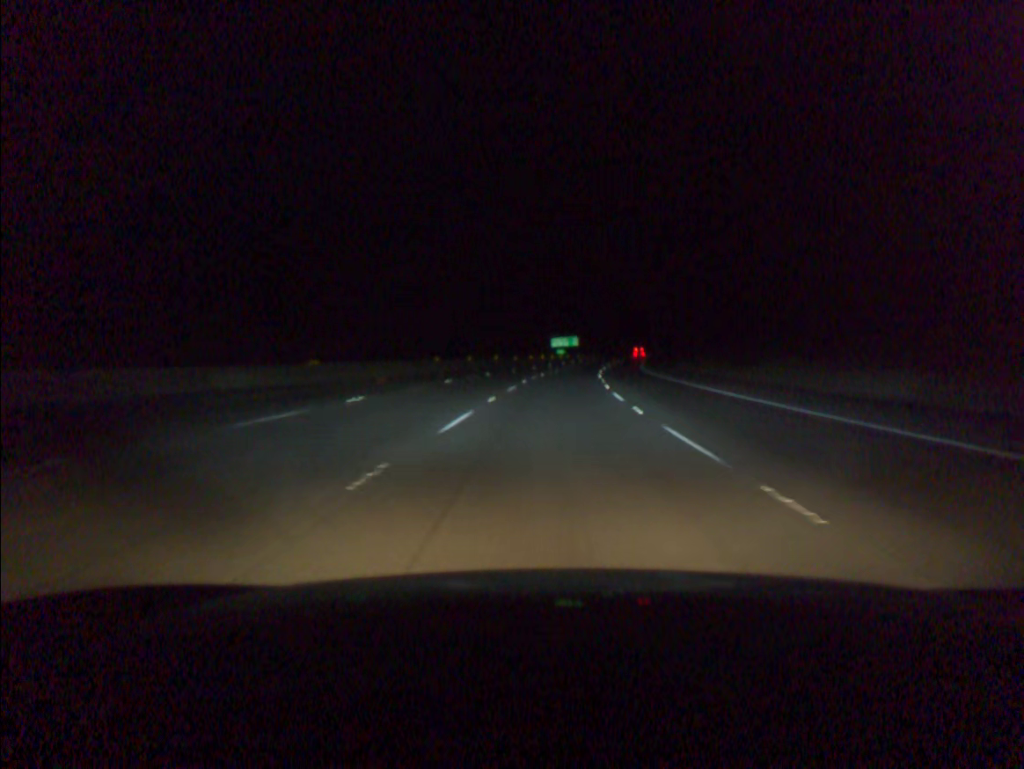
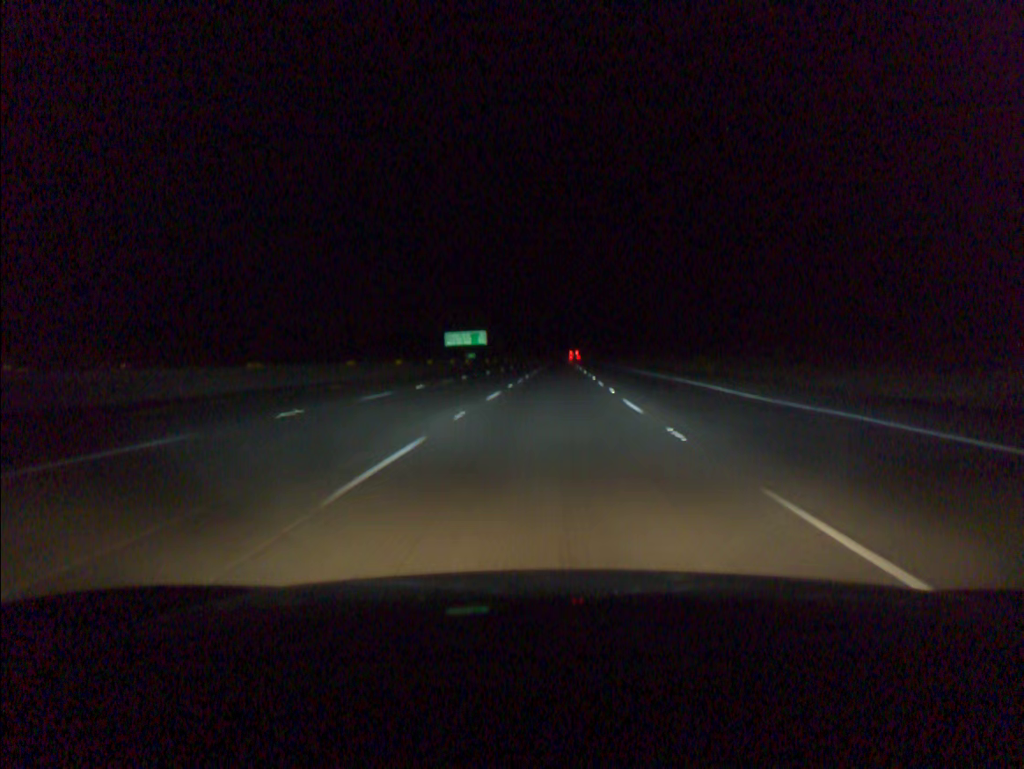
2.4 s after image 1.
(+4.5, +78.2) m; +6°
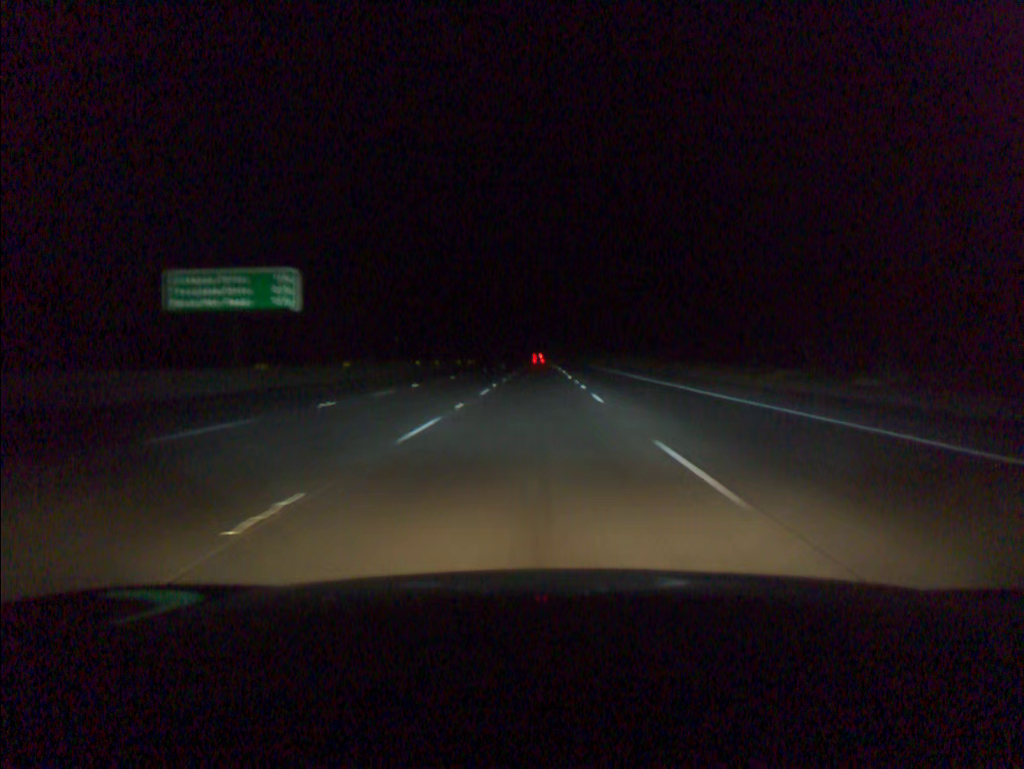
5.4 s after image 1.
(+2.7, +97.8) m; +1°
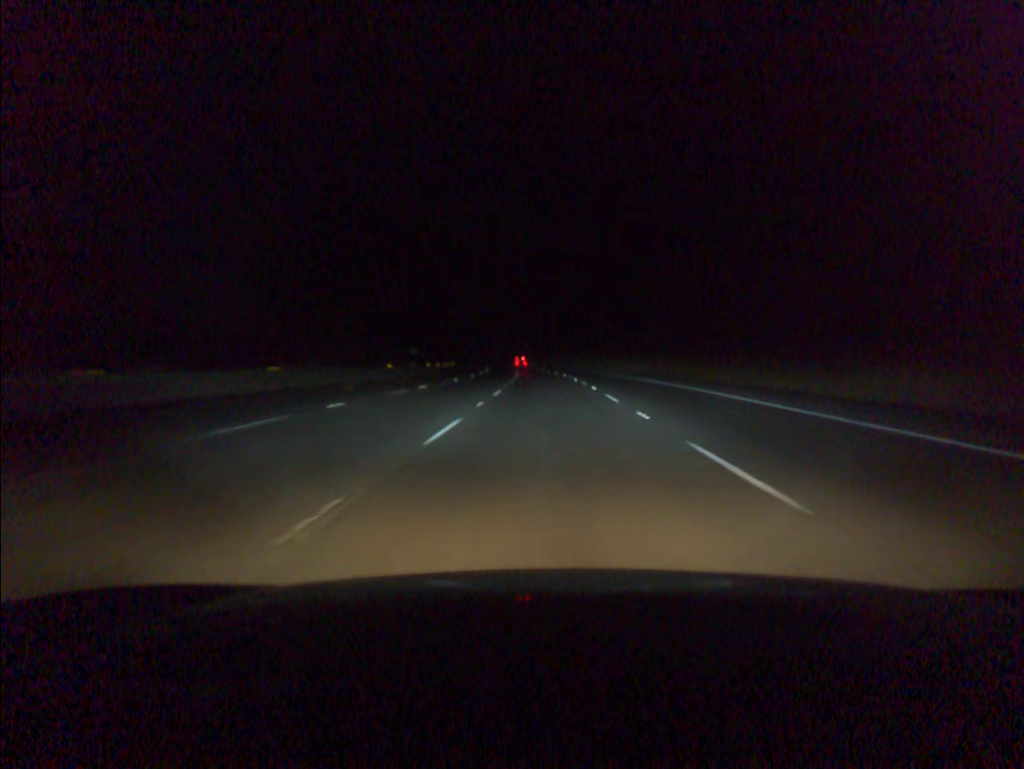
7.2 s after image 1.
(-0.3, +58.6) m; 0°
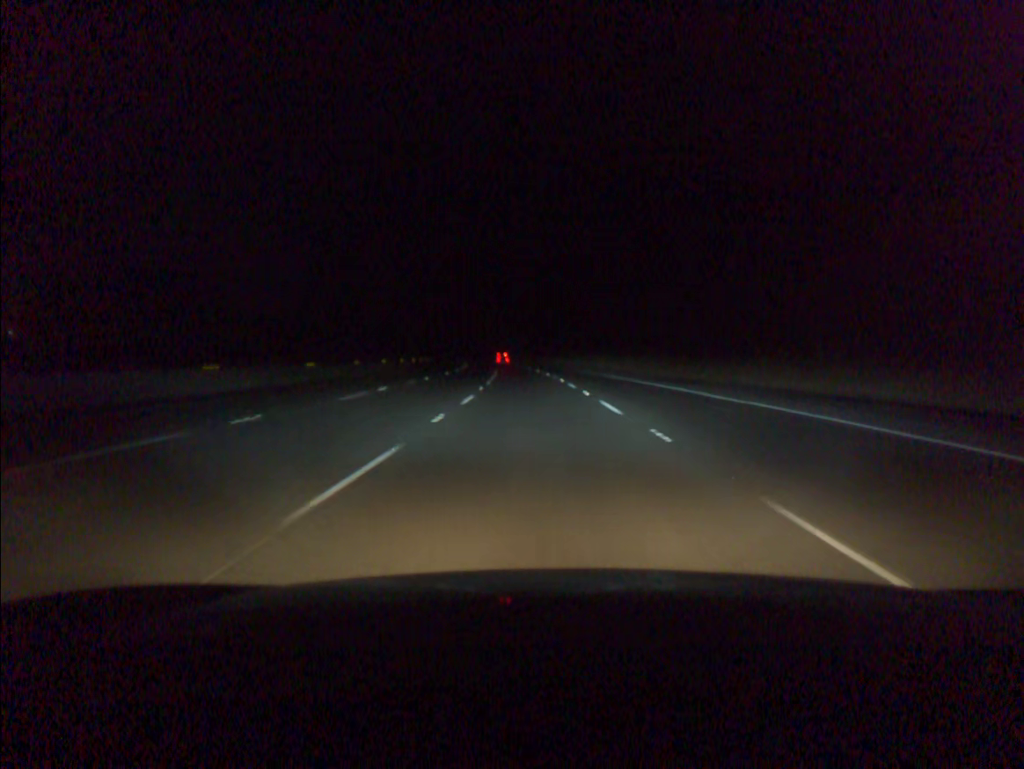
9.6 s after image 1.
(-0.3, +78.2) m; -1°
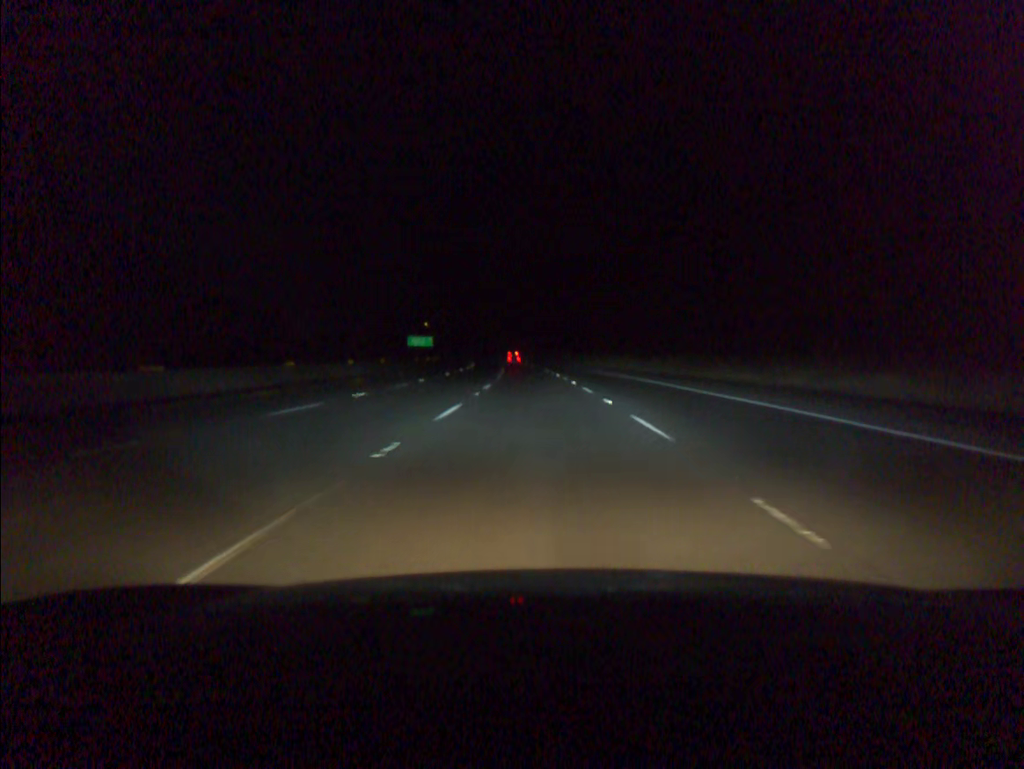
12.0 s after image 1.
(-2.6, +78.3) m; -4°
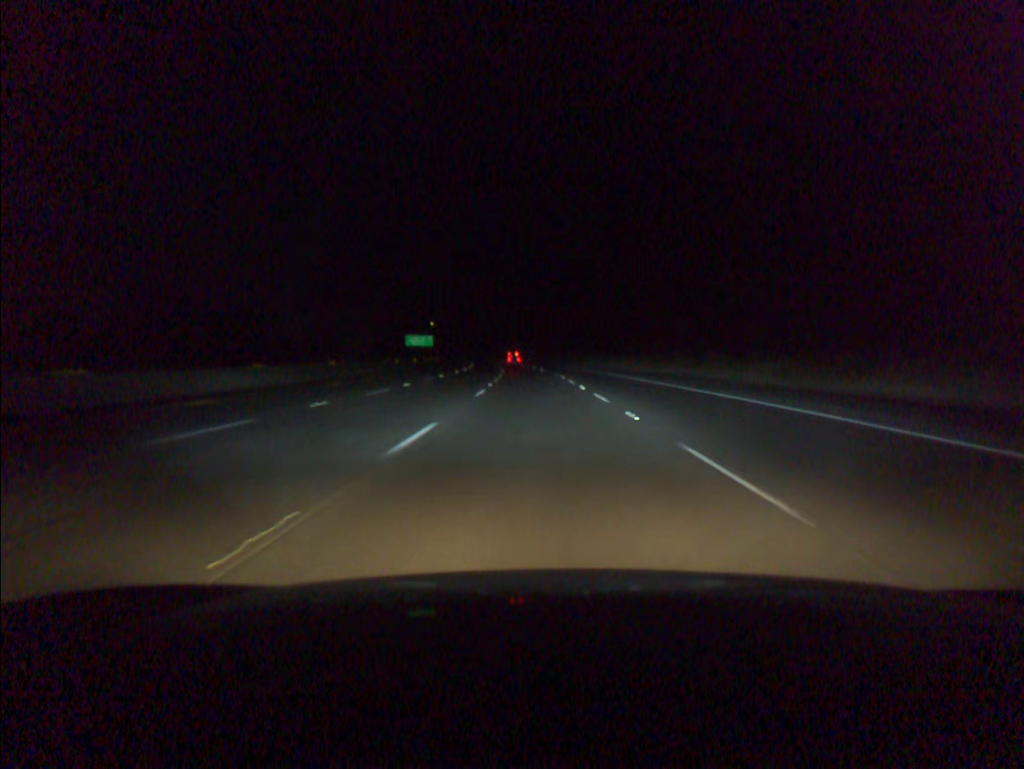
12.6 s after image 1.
(-0.1, +19.6) m; -1°
